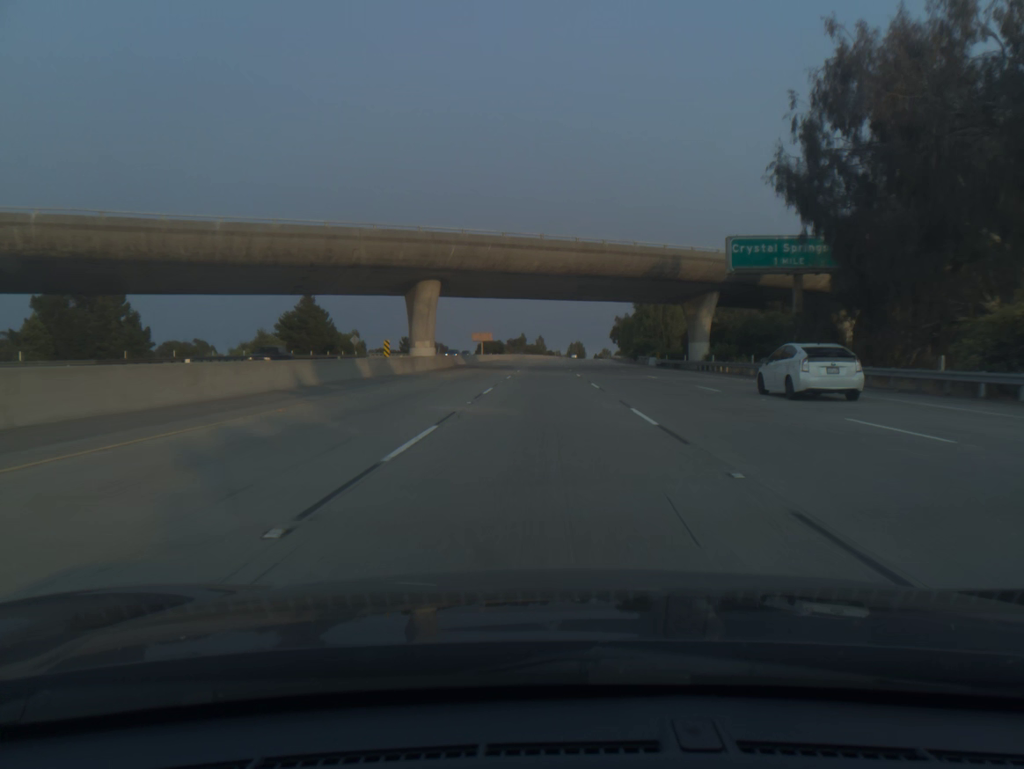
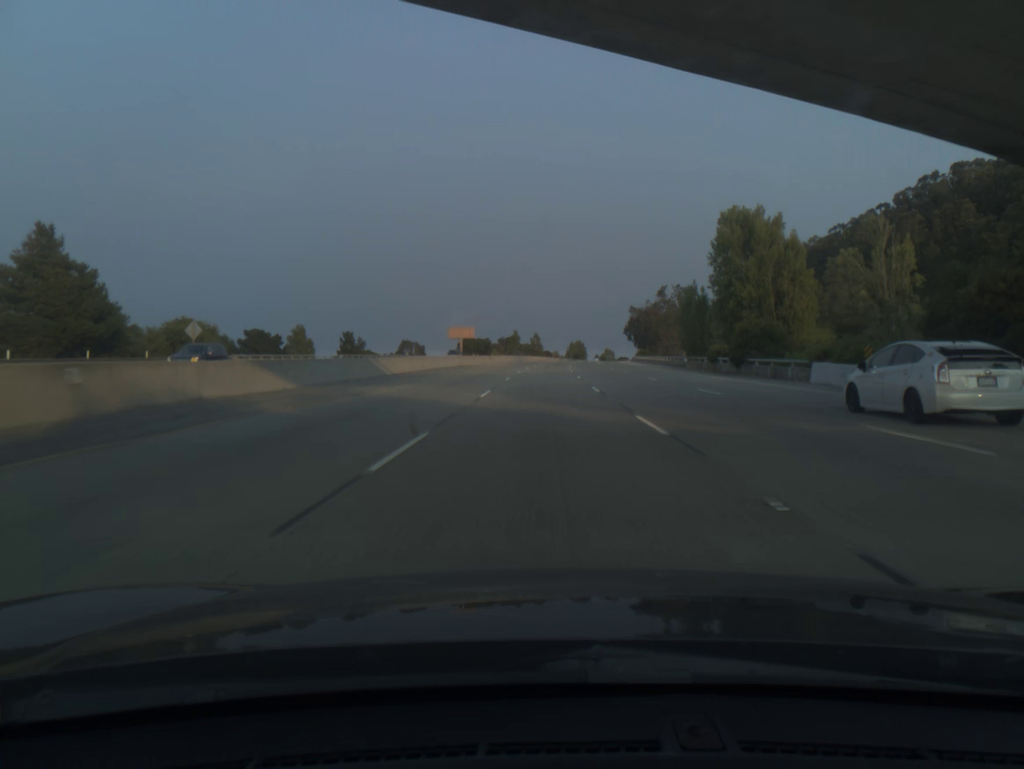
(0.0, +58.0) m; 0°
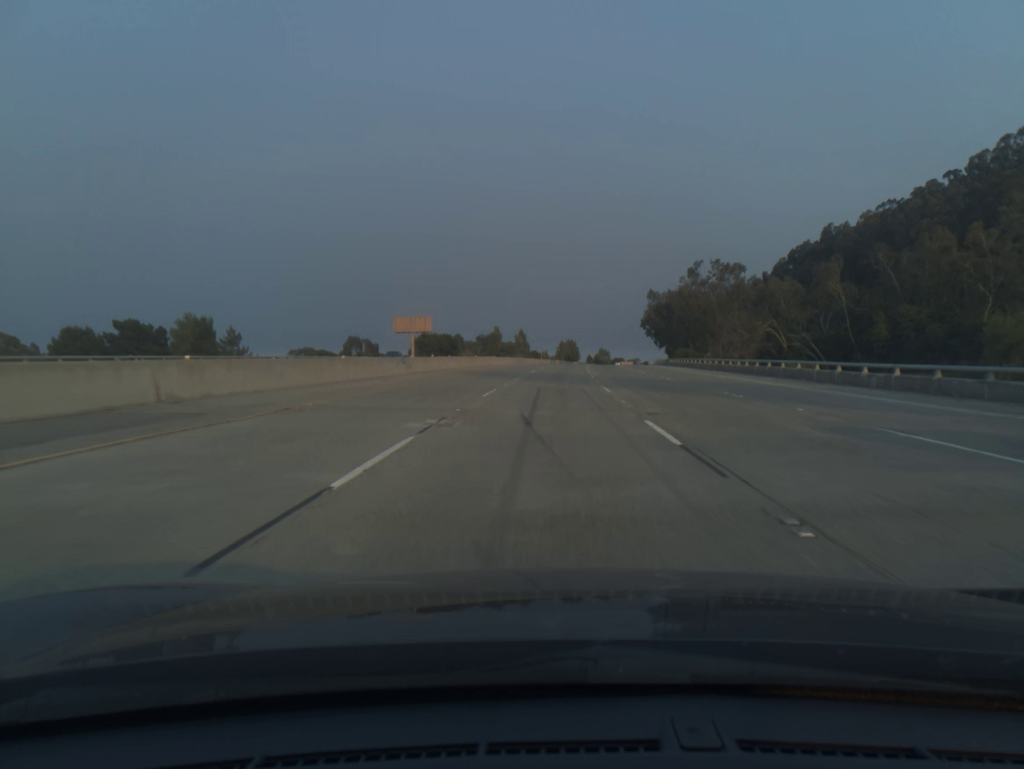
(+0.3, +58.0) m; +1°
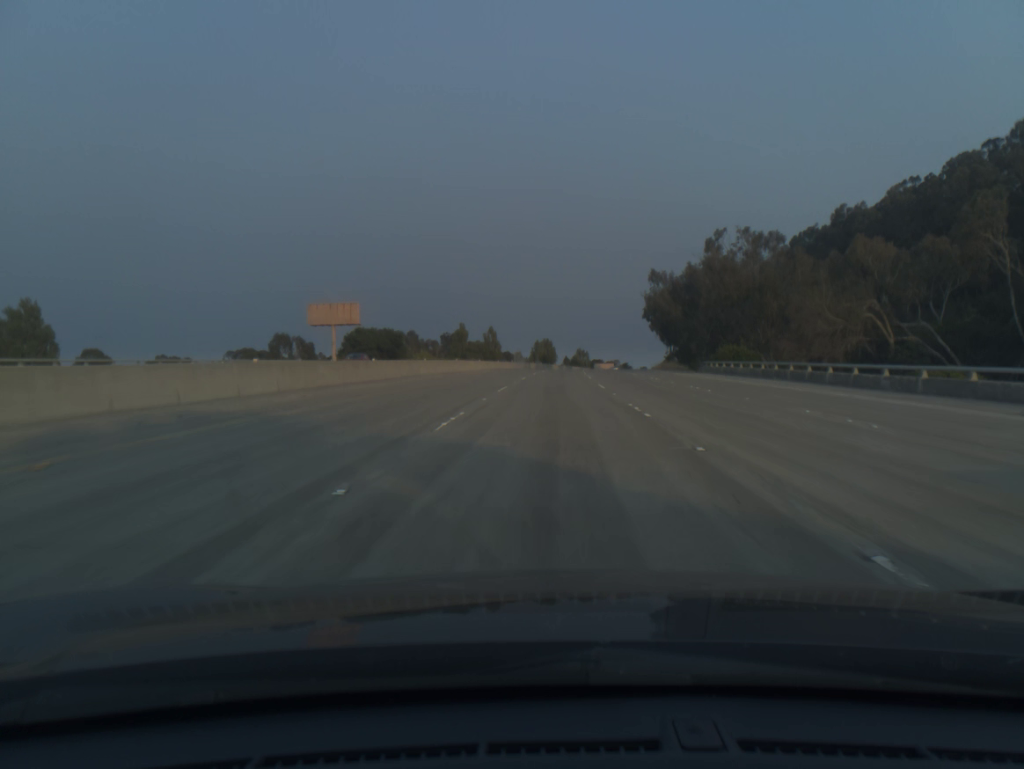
(+0.6, +38.7) m; +2°
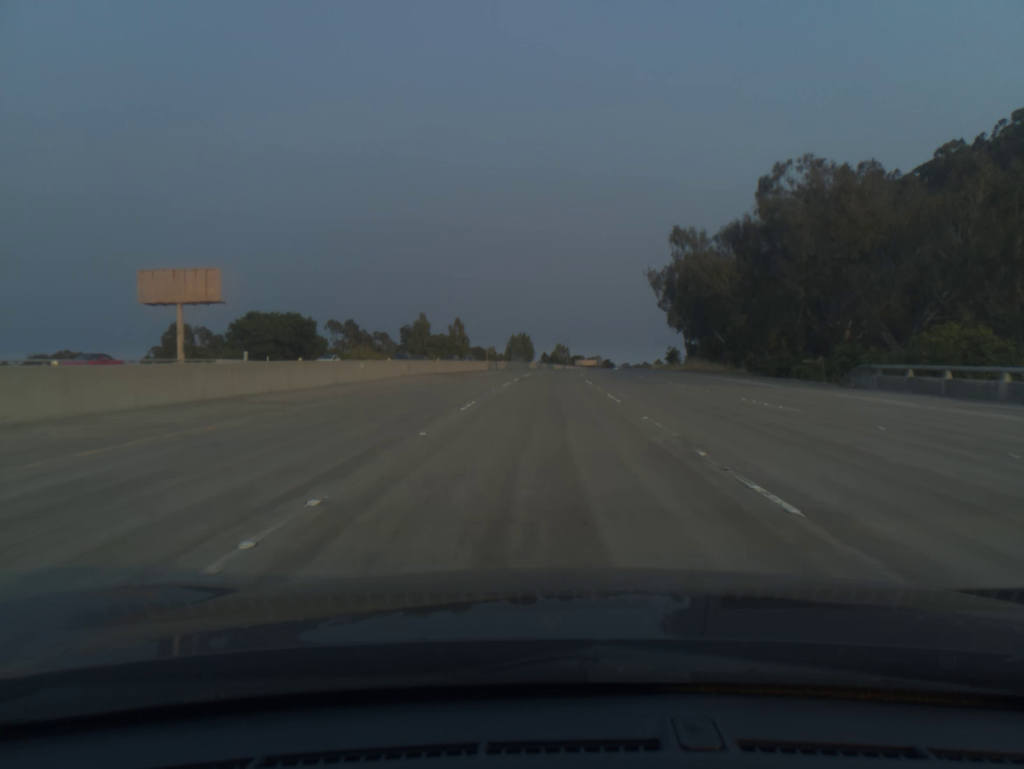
(+0.6, +38.8) m; +1°
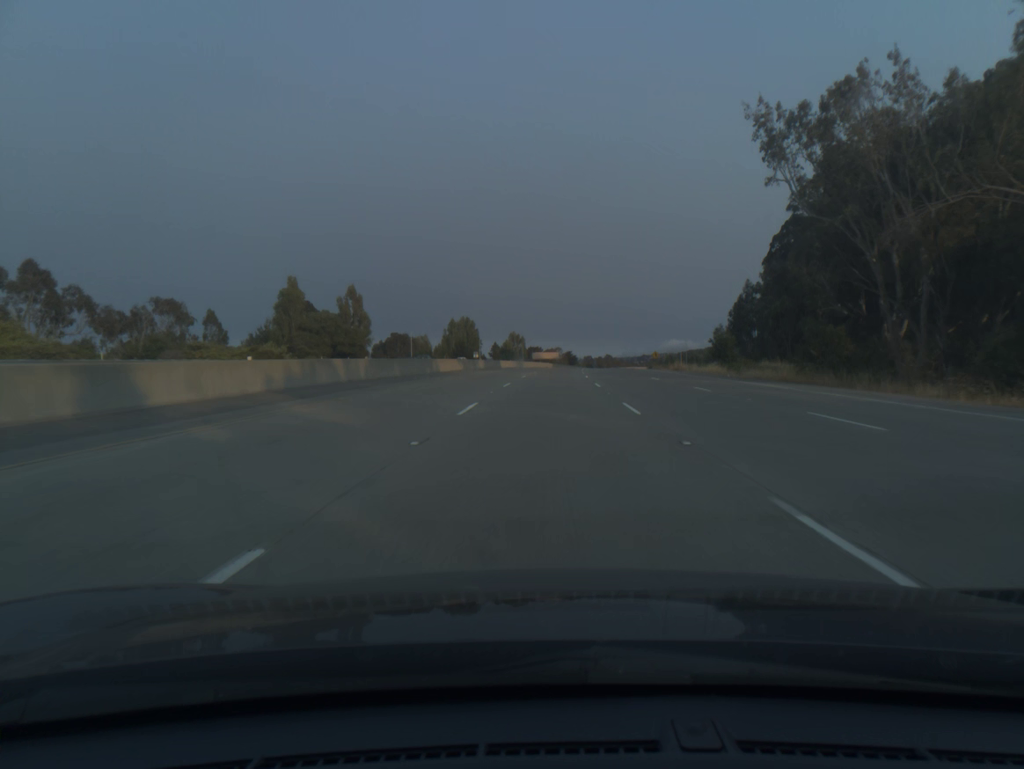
(+1.9, +78.0) m; +3°
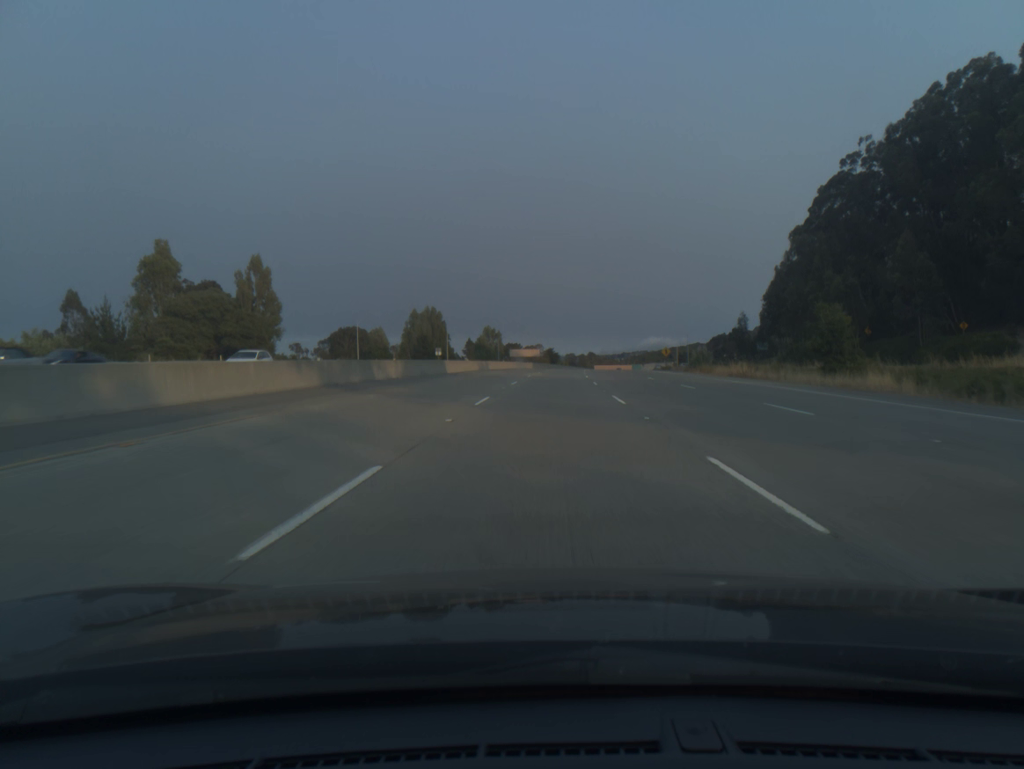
(+0.5, +39.3) m; +1°
